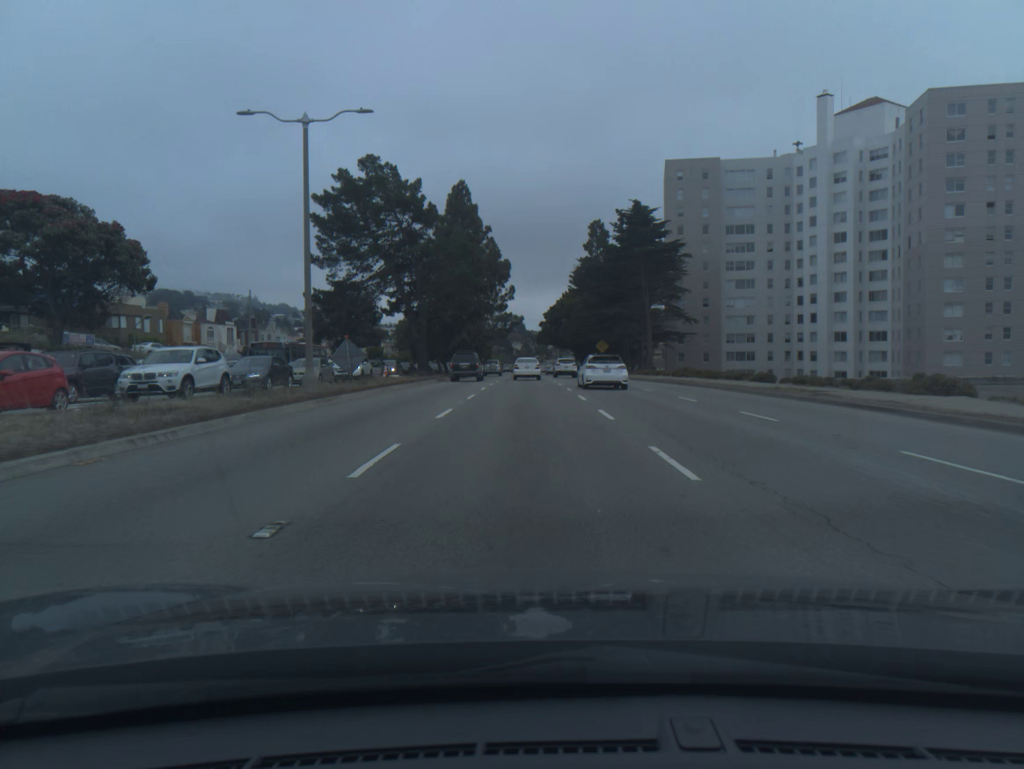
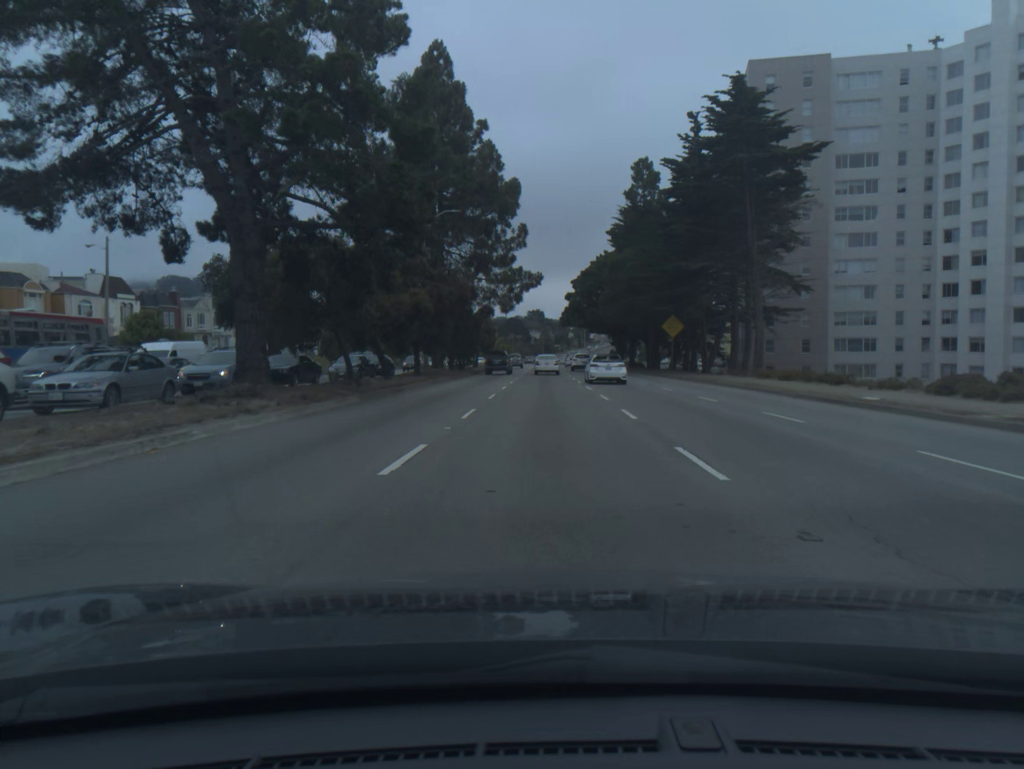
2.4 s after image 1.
(-0.7, +37.0) m; -1°
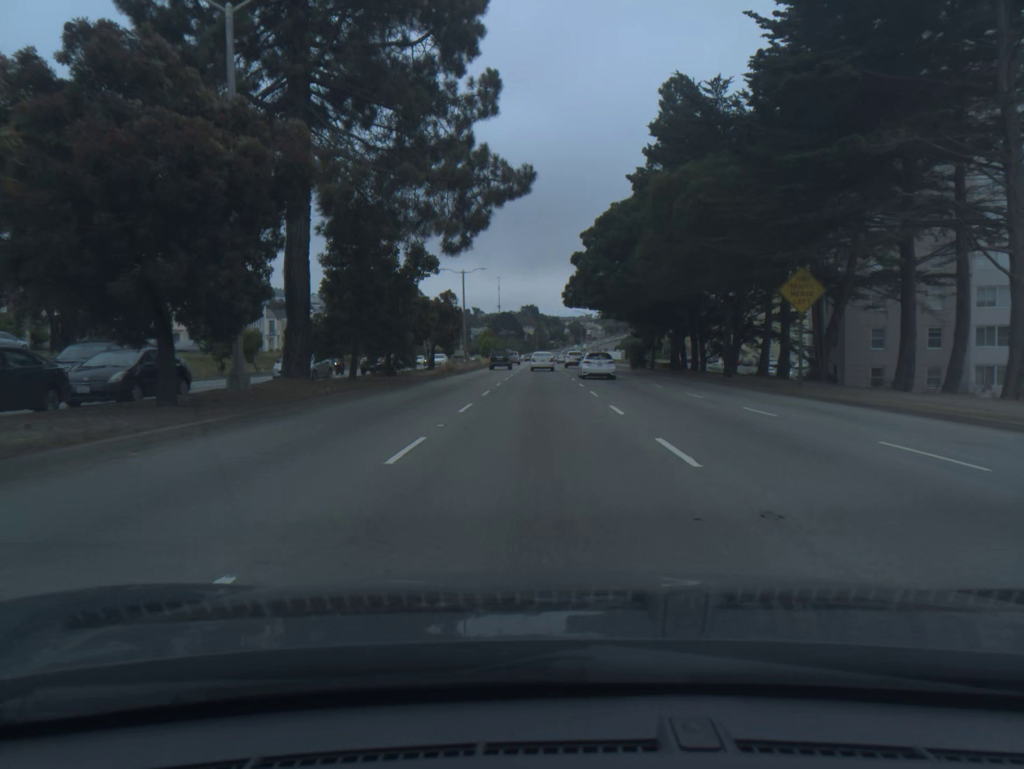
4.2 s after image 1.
(+0.1, +28.9) m; 0°
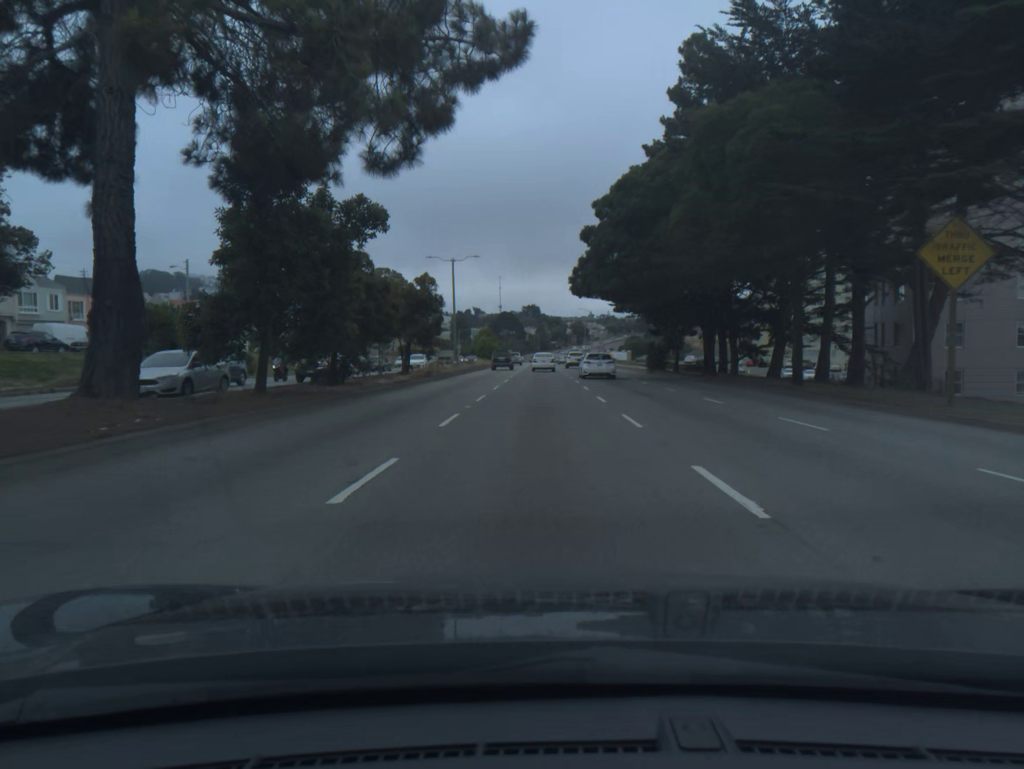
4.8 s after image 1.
(0.0, +10.0) m; 0°
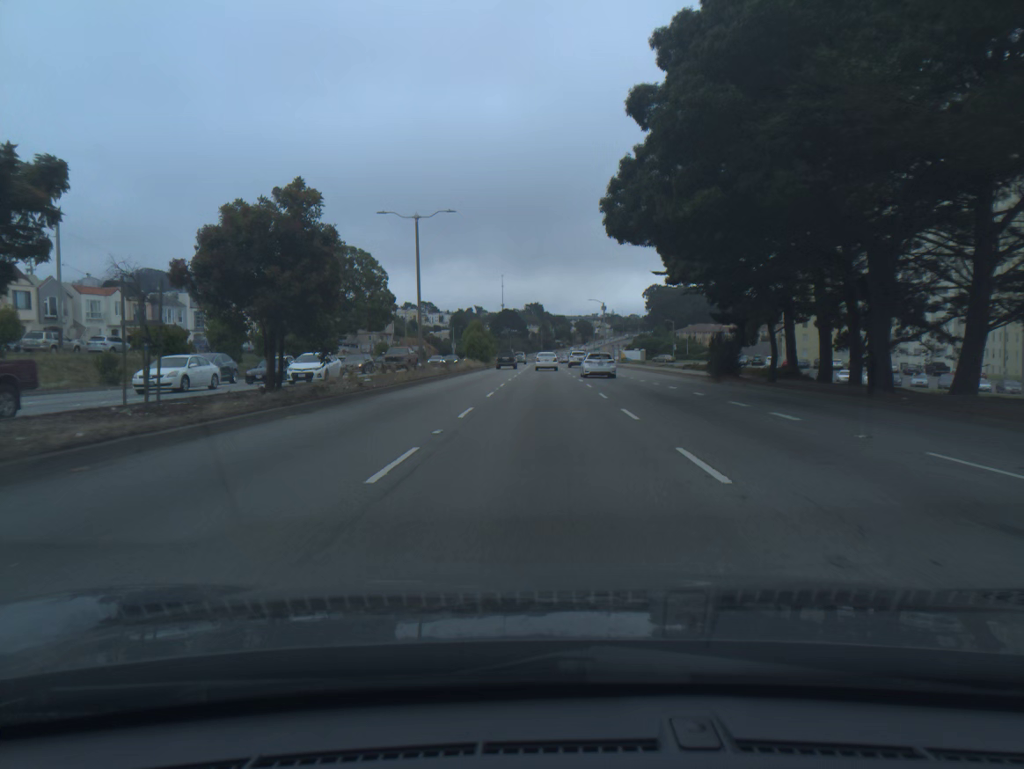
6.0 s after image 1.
(0.0, +20.7) m; 0°
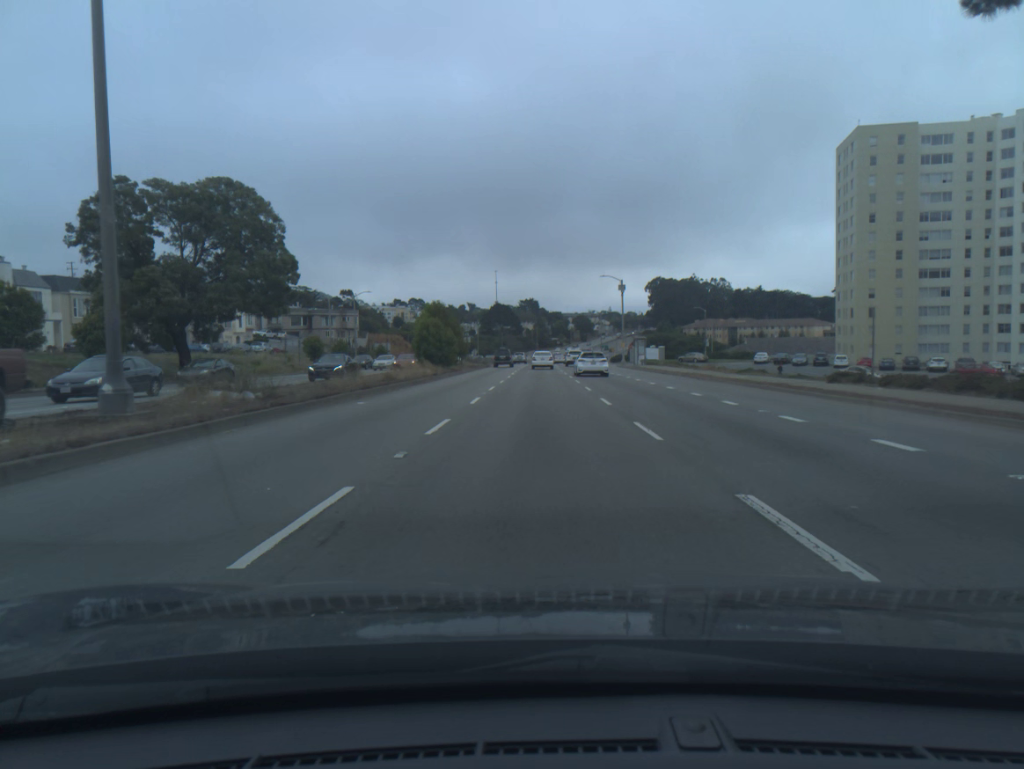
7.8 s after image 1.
(+0.1, +32.6) m; 0°
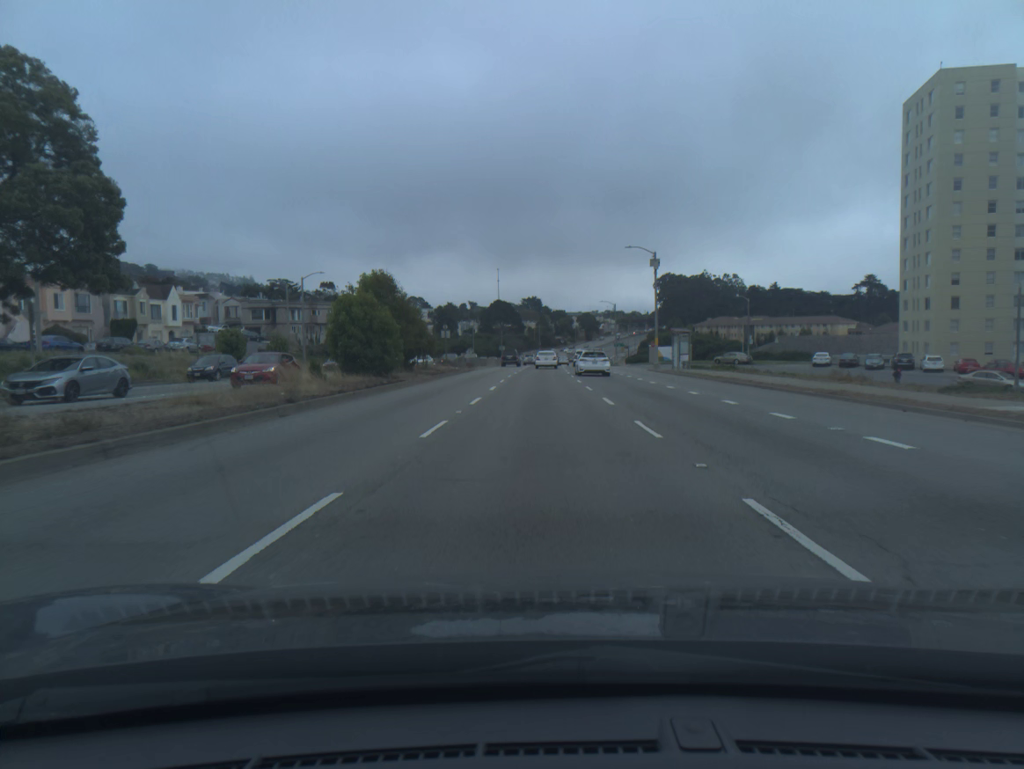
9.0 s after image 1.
(-0.1, +22.8) m; 0°
